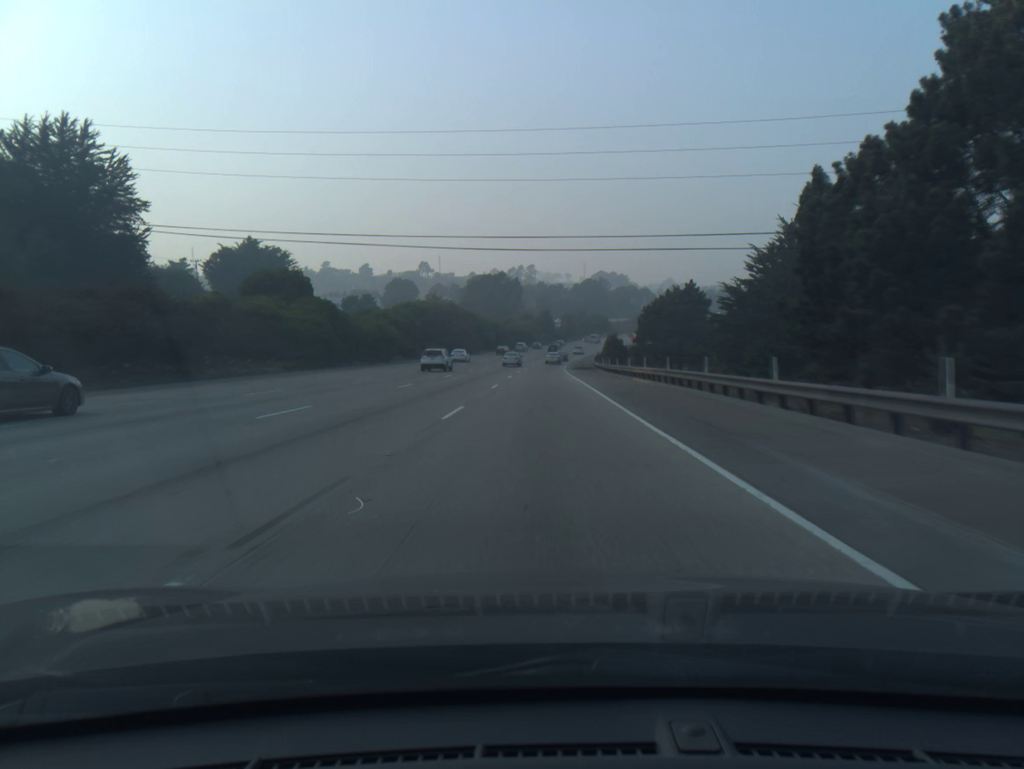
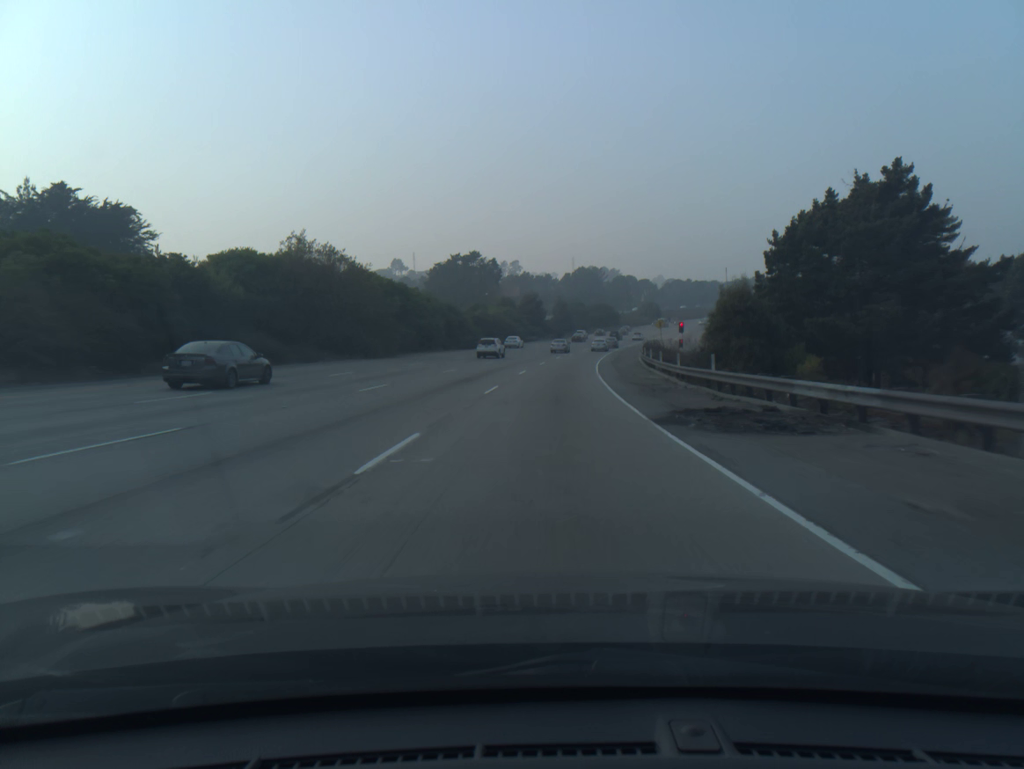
(+0.2, +65.2) m; +1°
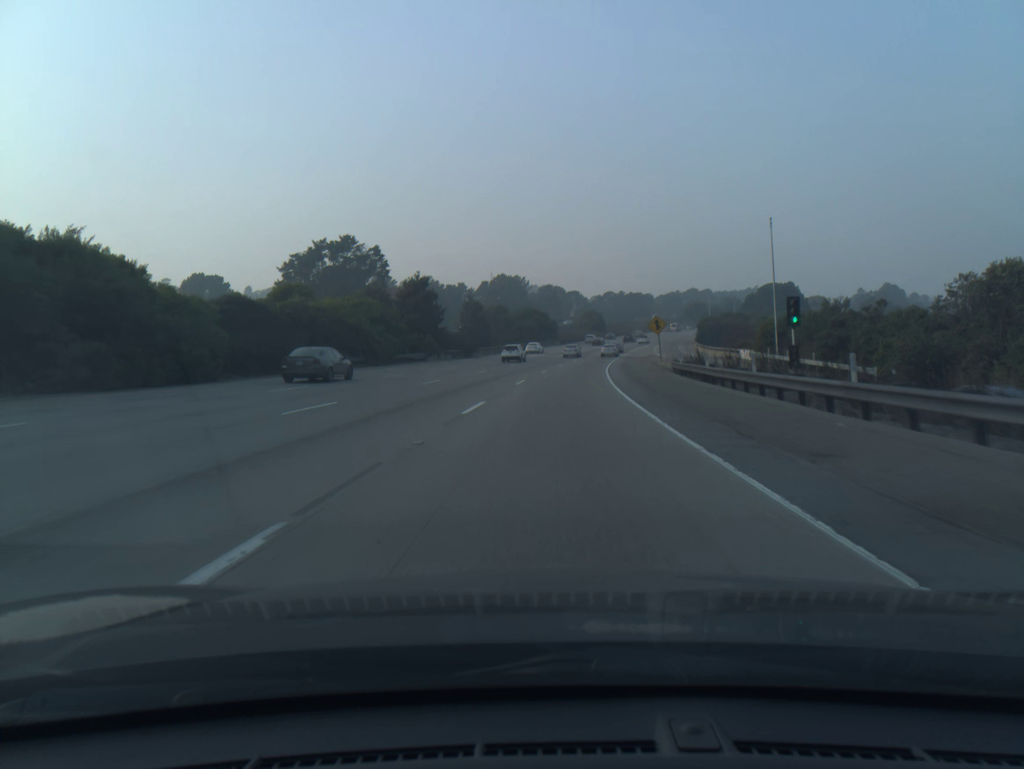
(+2.8, +64.8) m; +6°
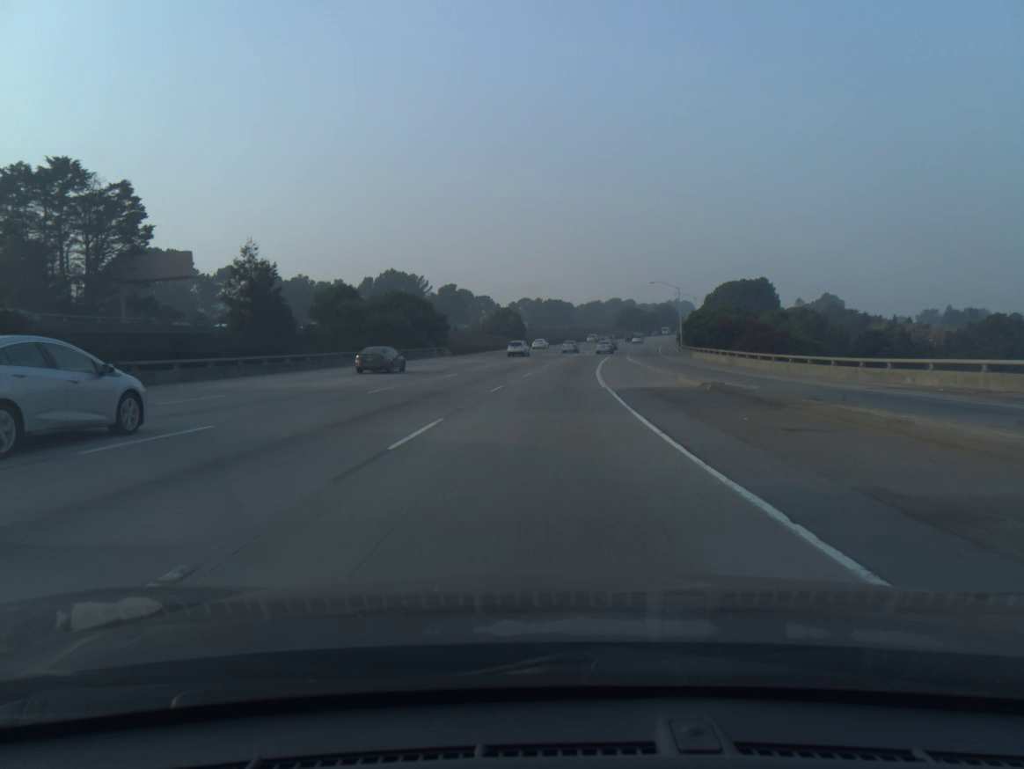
(+3.7, +63.7) m; +6°
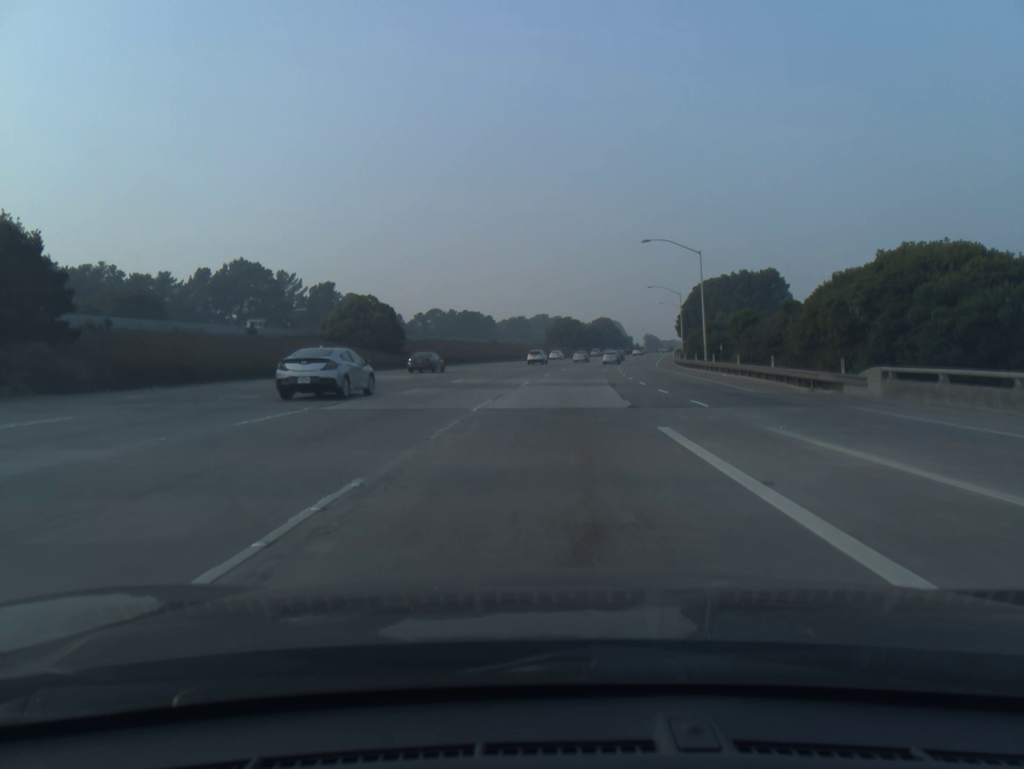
(+3.0, +63.3) m; +6°
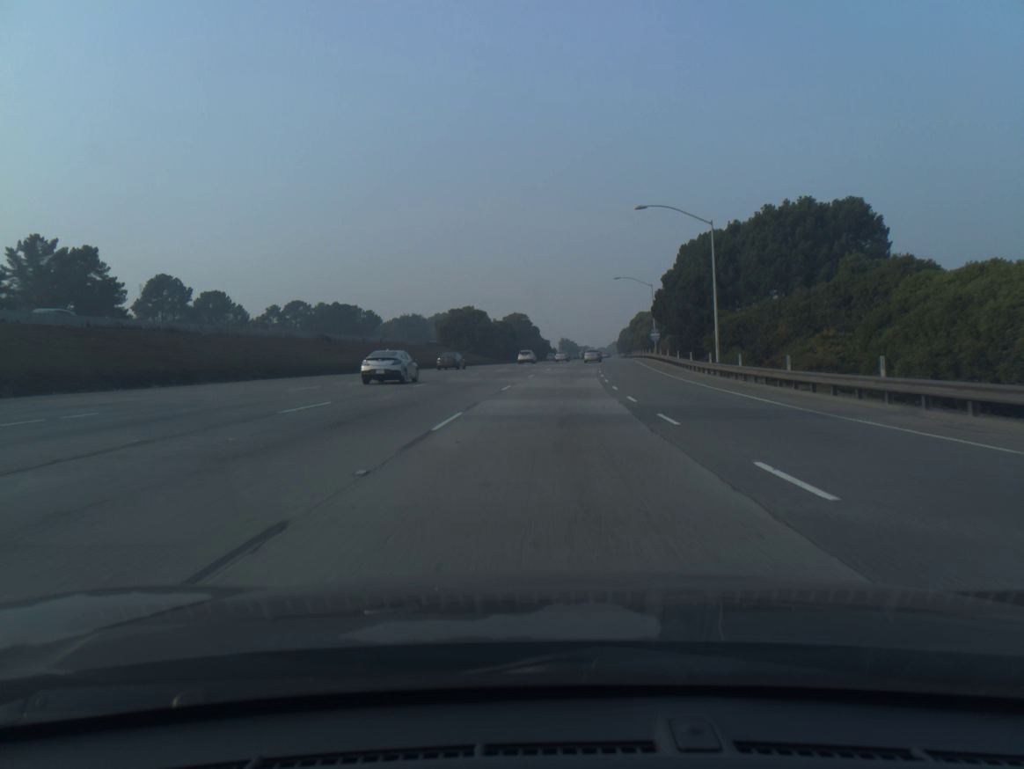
(+3.6, +63.4) m; +7°
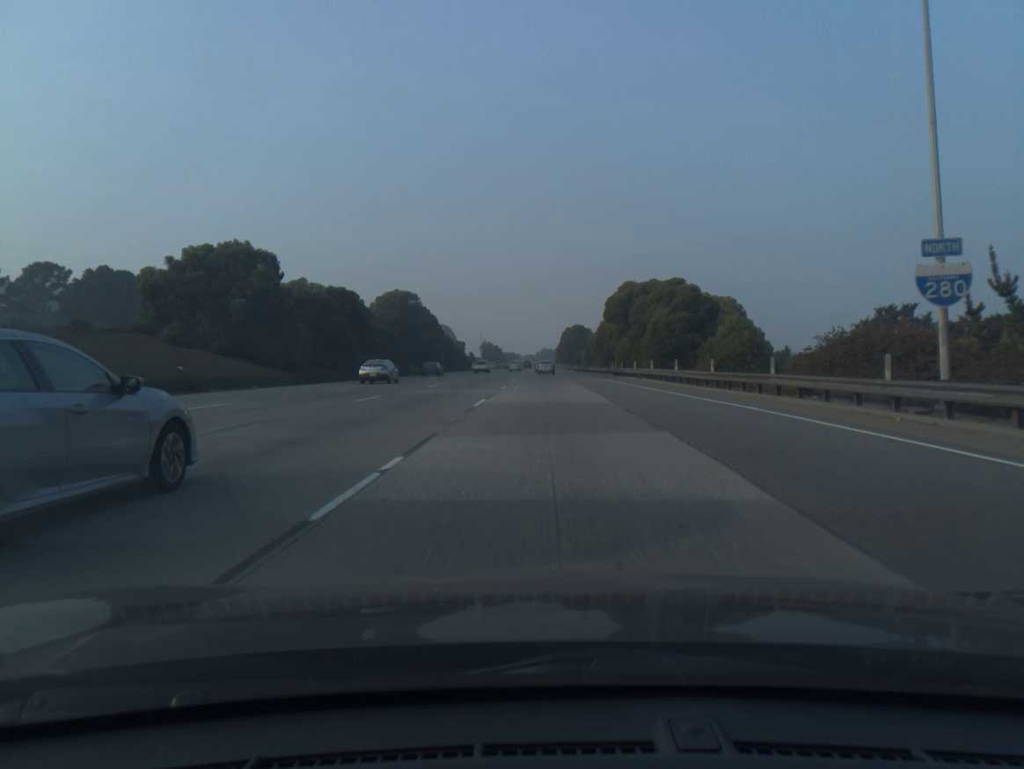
(+4.3, +79.9) m; +6°
